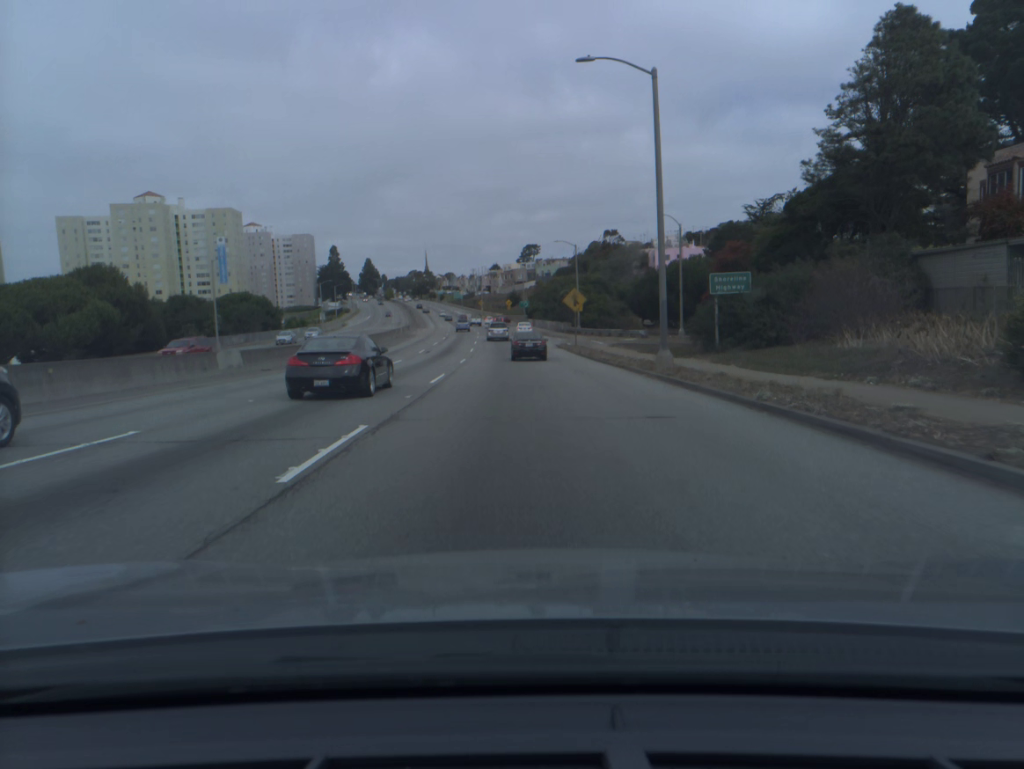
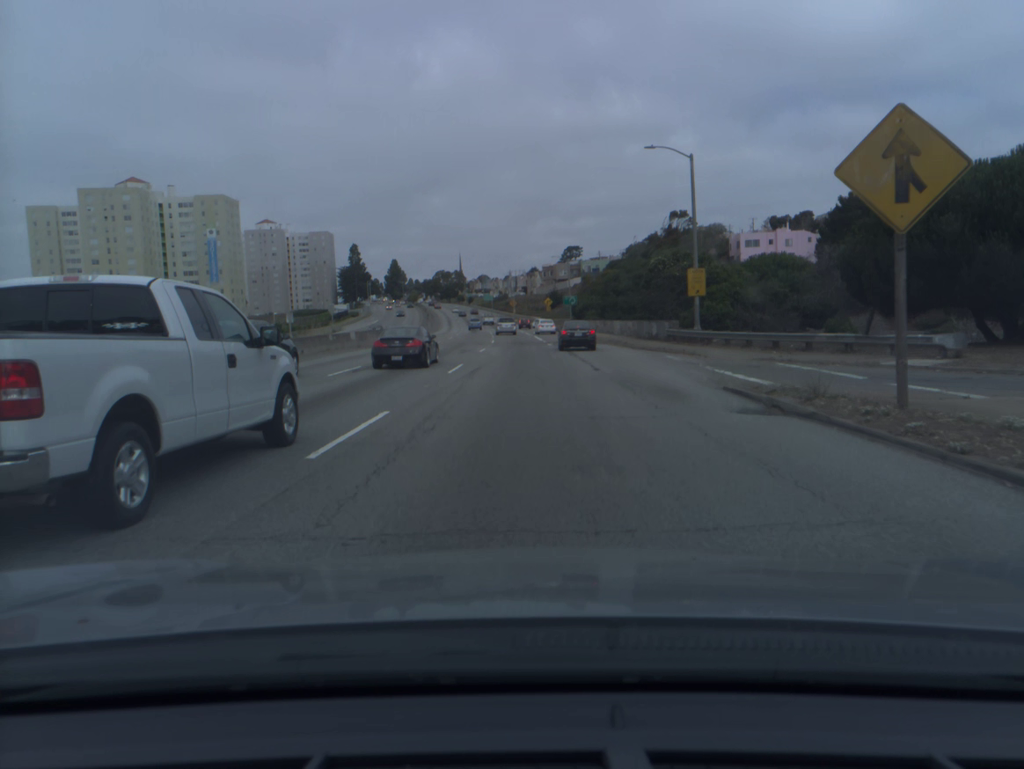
(-1.0, +43.8) m; -3°
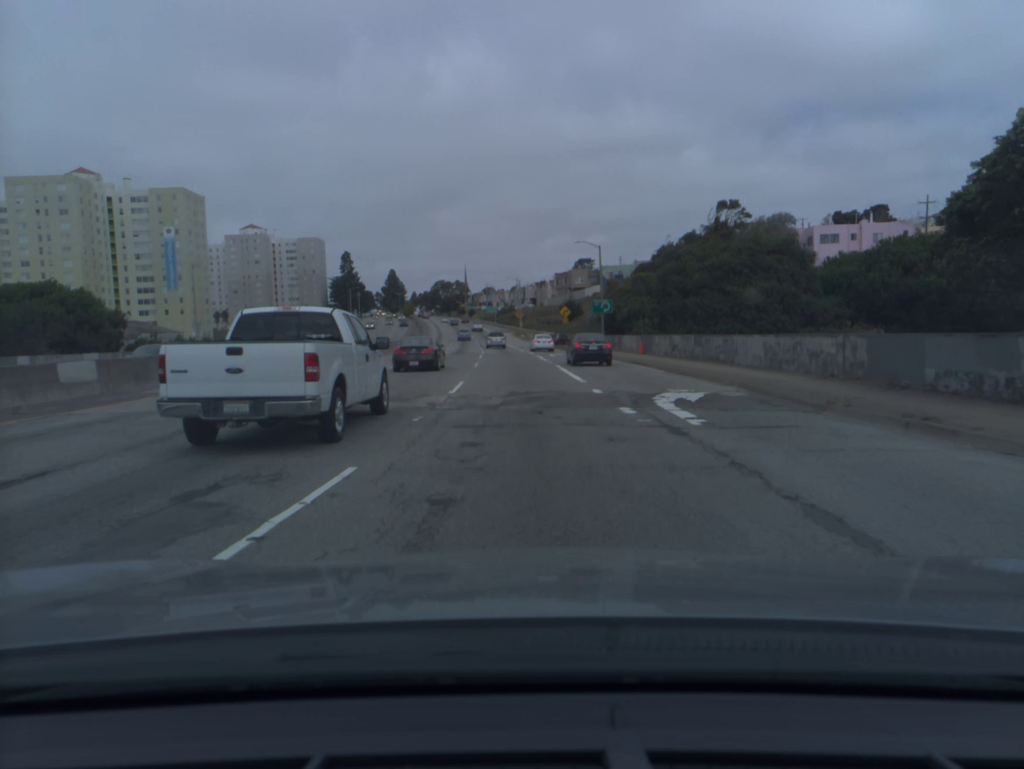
(-0.3, +33.9) m; -1°
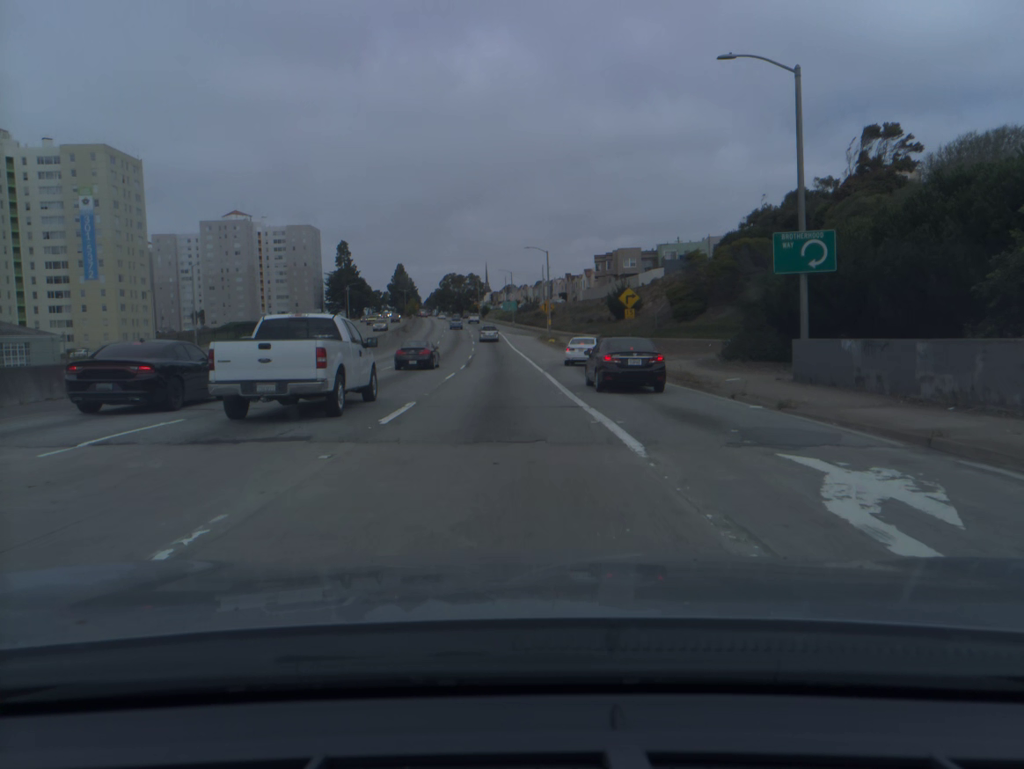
(-0.6, +47.8) m; -2°
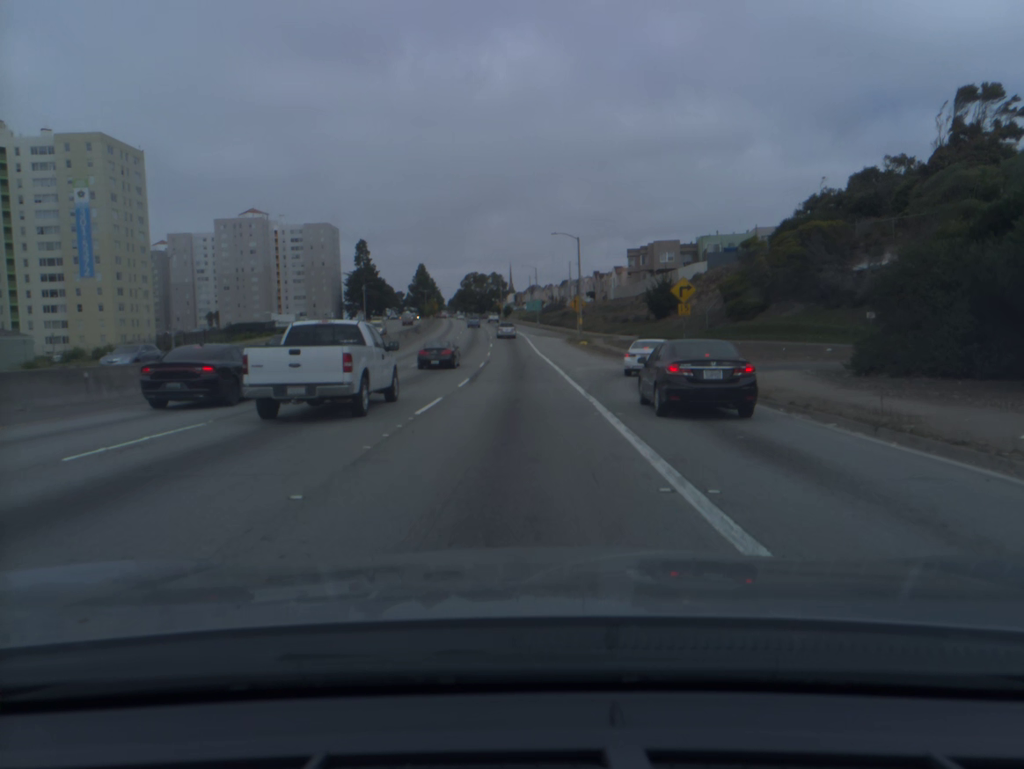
(-0.2, +12.4) m; -2°
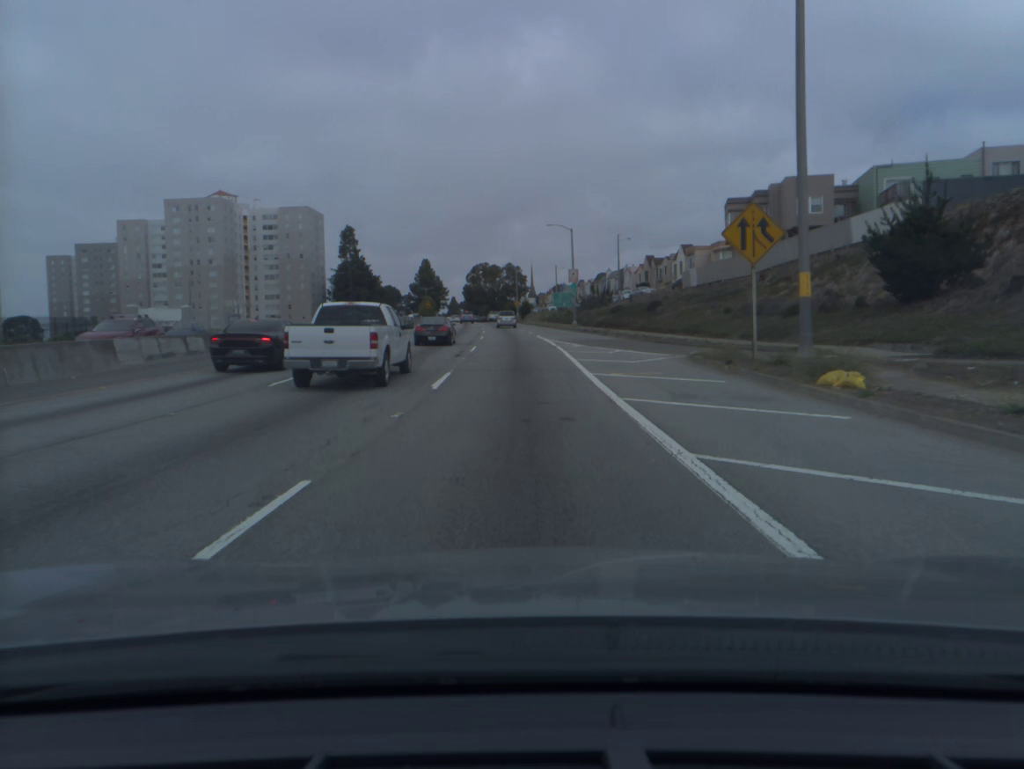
(-0.6, +51.4) m; -1°
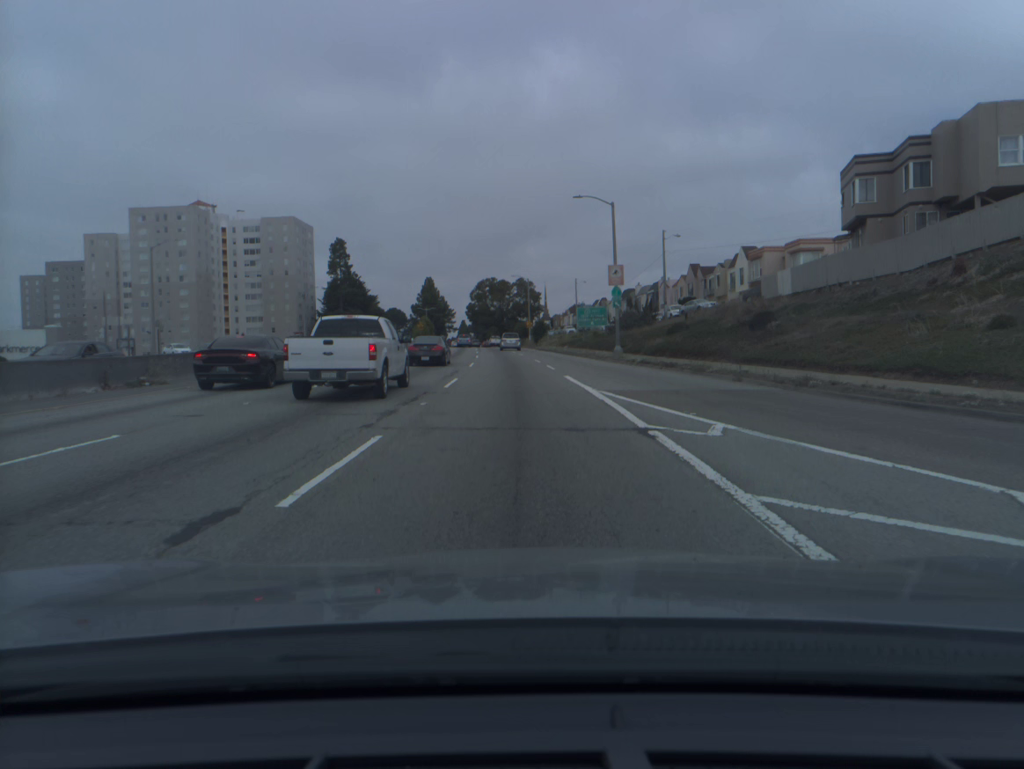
(-0.2, +25.9) m; -1°
